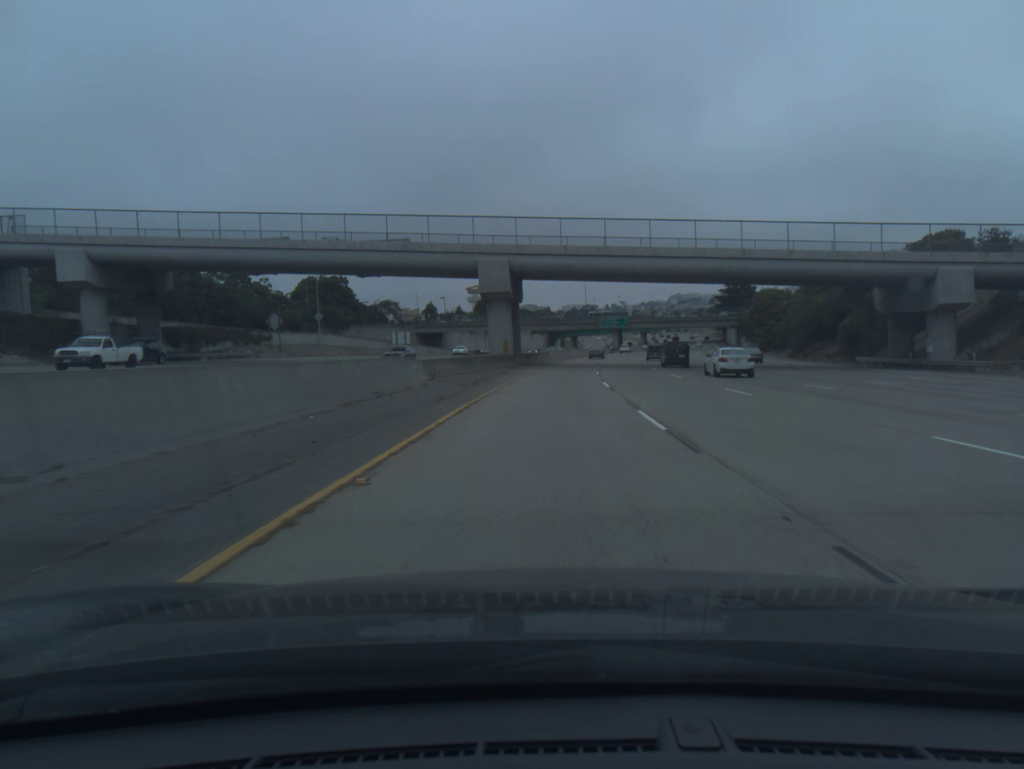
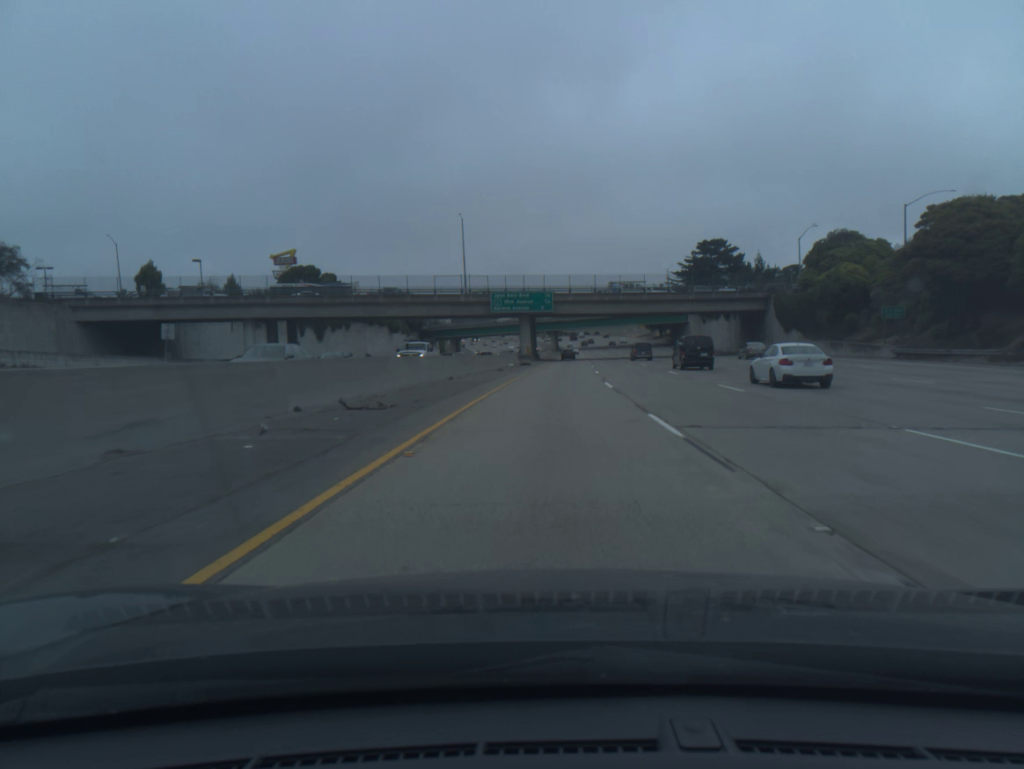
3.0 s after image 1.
(+6.7, +99.9) m; +8°
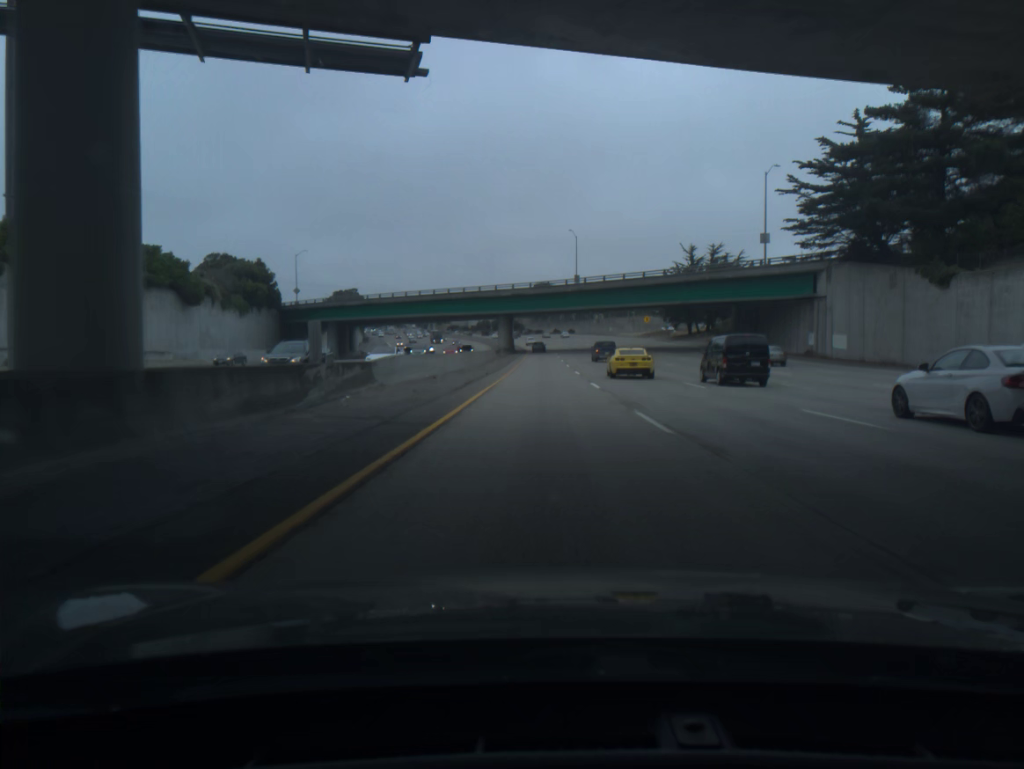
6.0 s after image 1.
(+3.8, +99.4) m; +3°
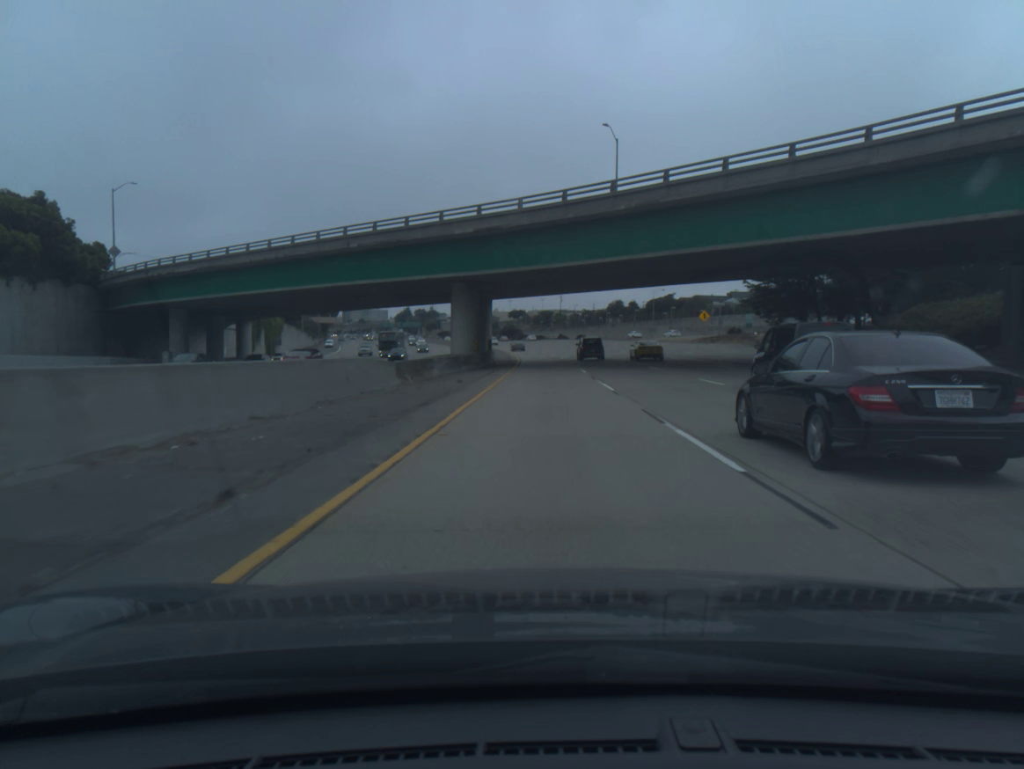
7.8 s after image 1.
(-0.2, +59.8) m; 0°
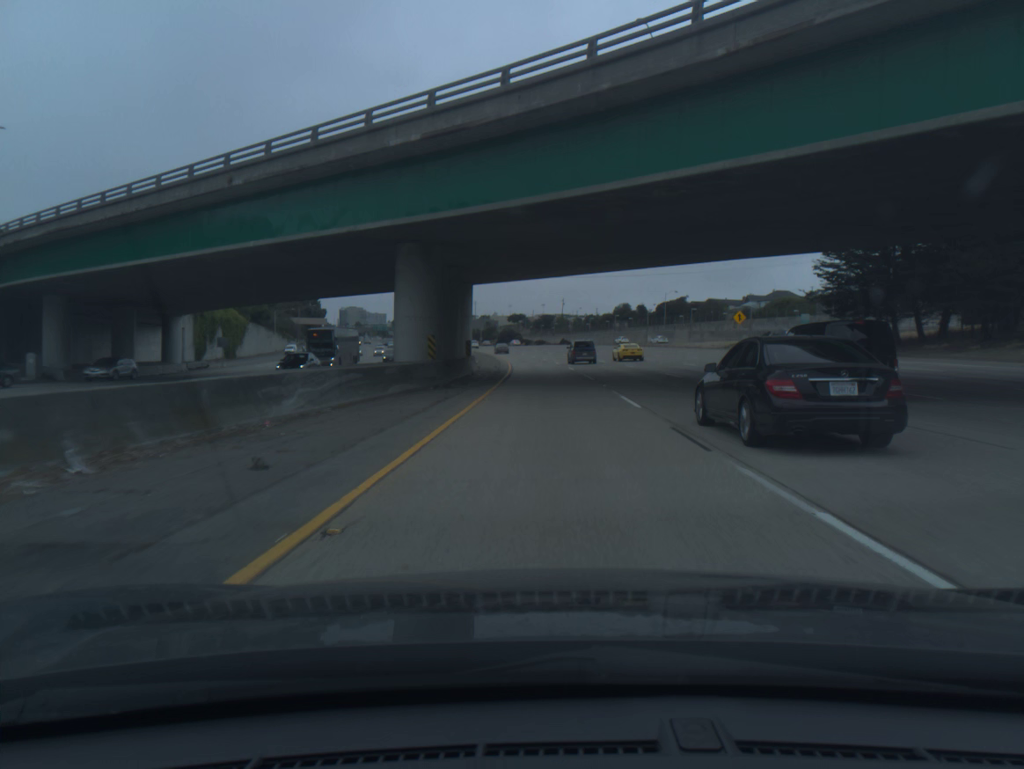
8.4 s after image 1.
(0.0, +19.9) m; 0°
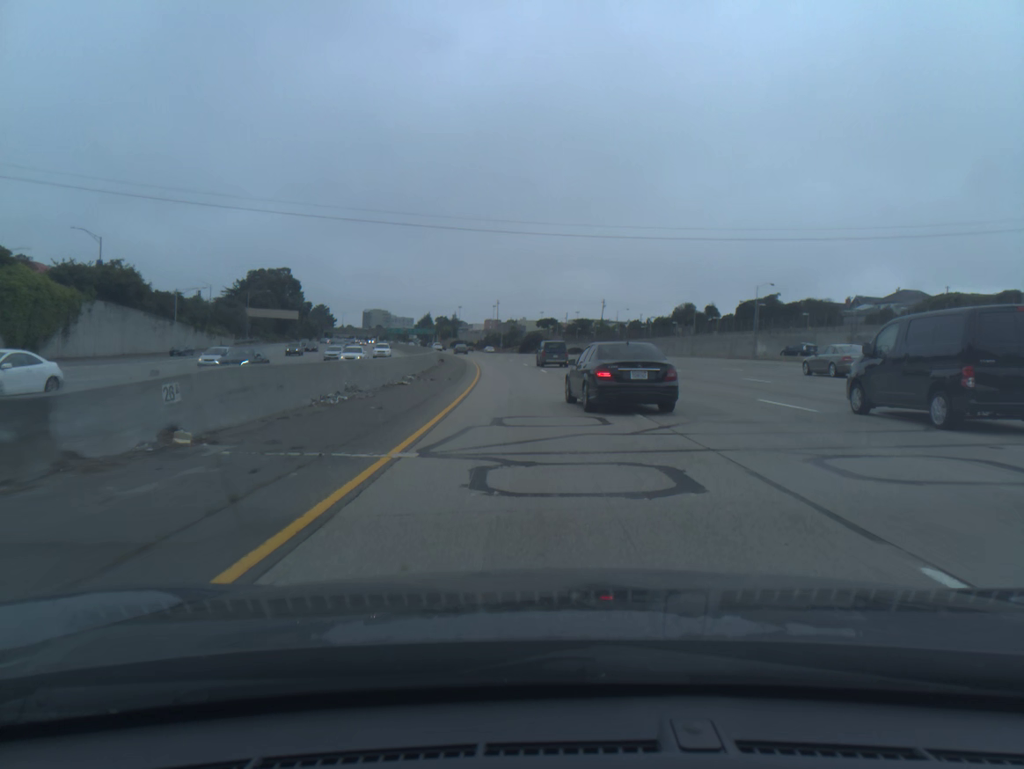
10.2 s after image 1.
(-0.6, +59.6) m; -2°
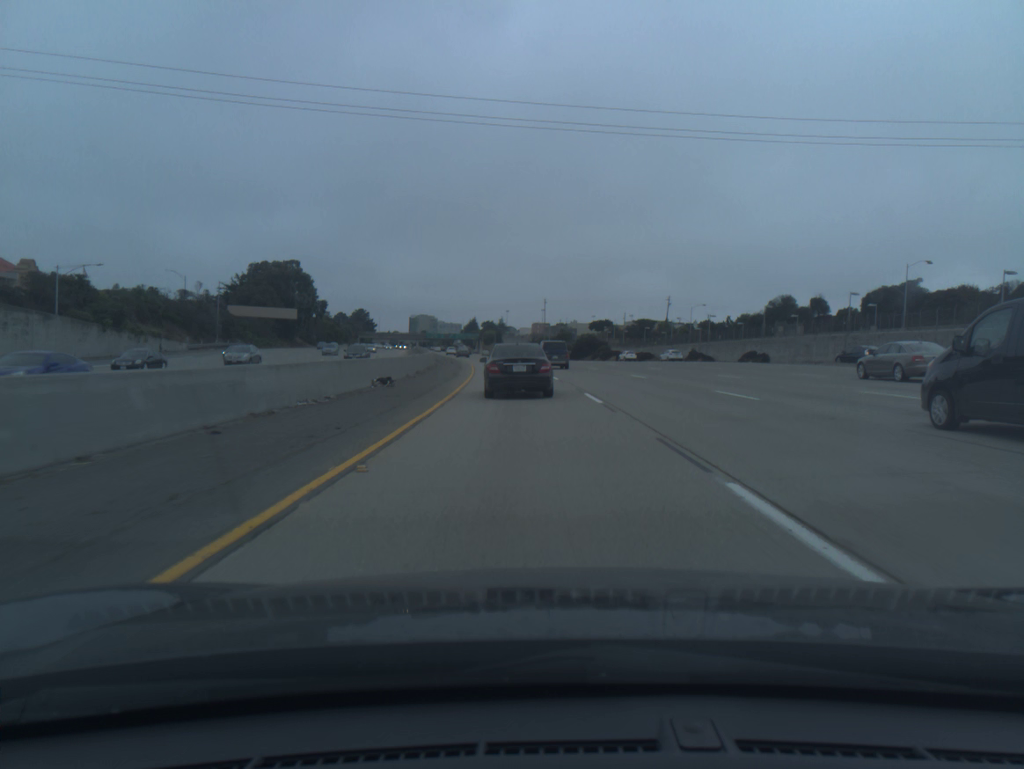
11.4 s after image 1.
(-1.2, +39.6) m; -4°
